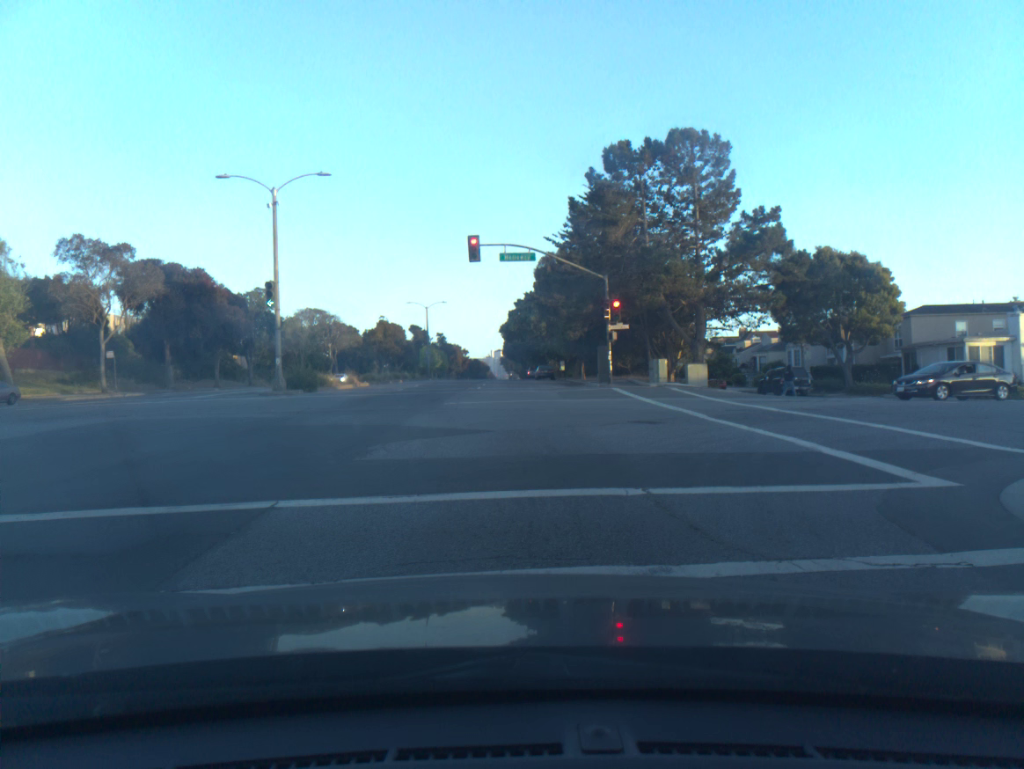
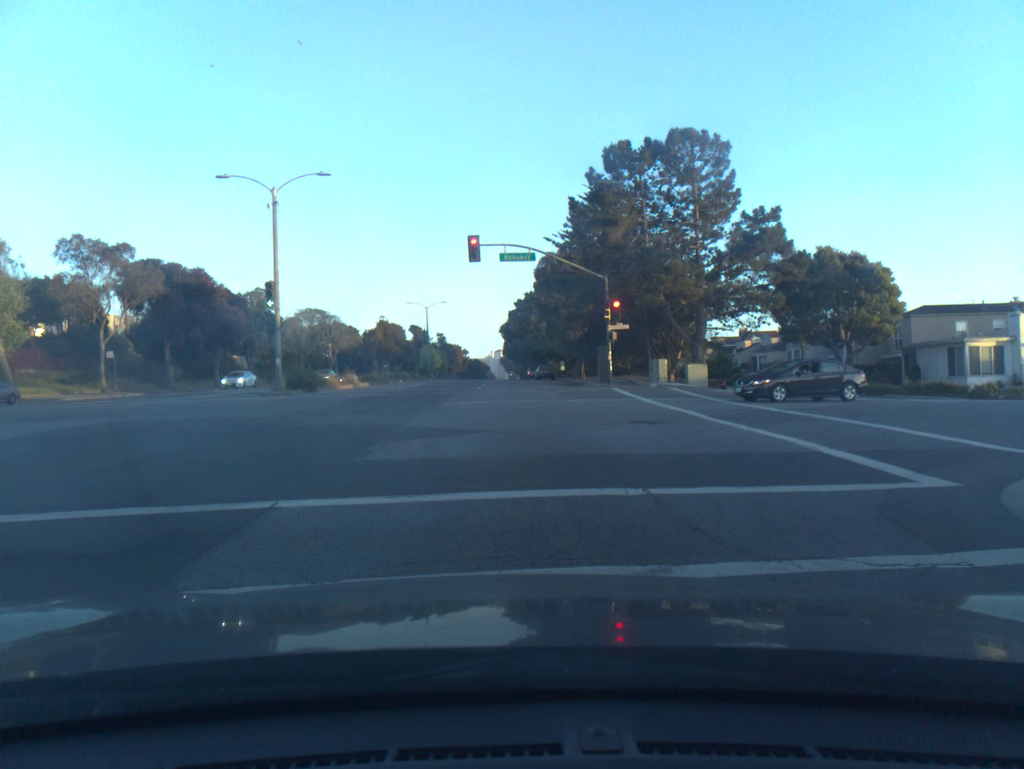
(0.0, 0.0) m; 0°
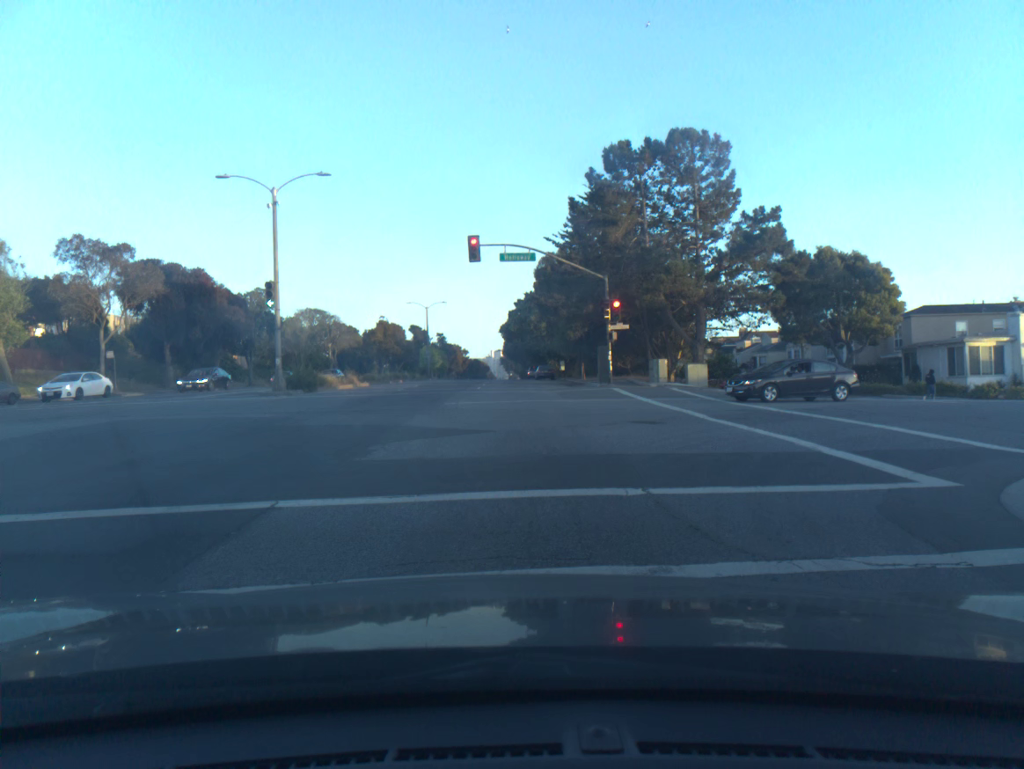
(+0.1, 0.0) m; 0°
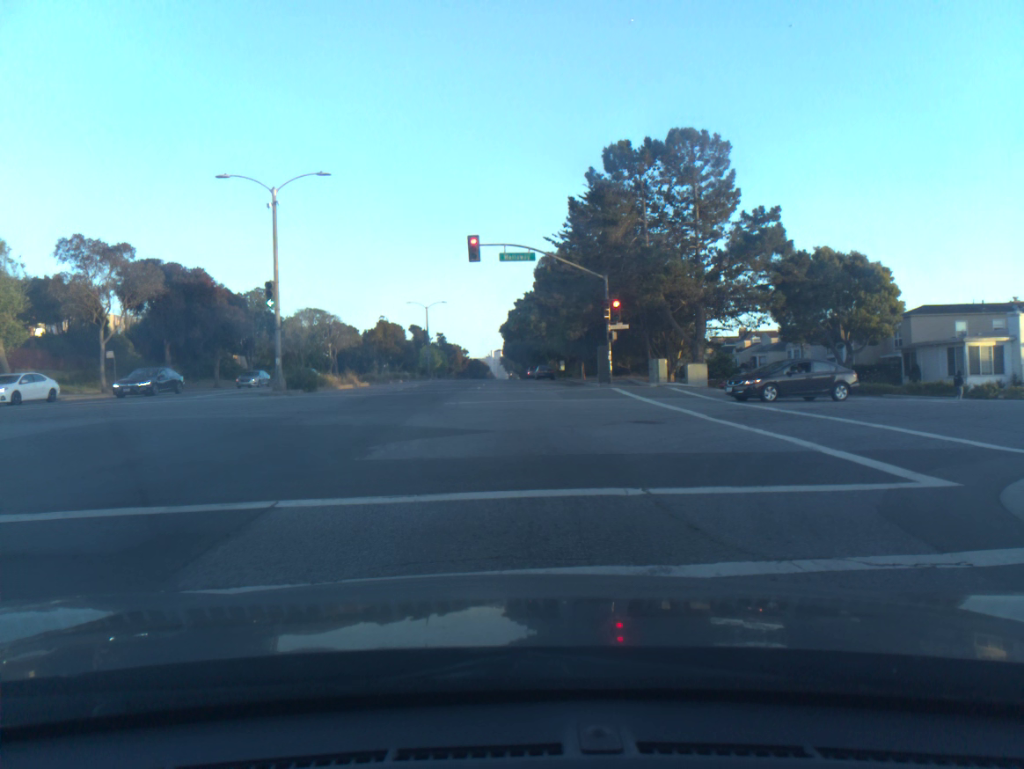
(0.0, 0.0) m; 0°
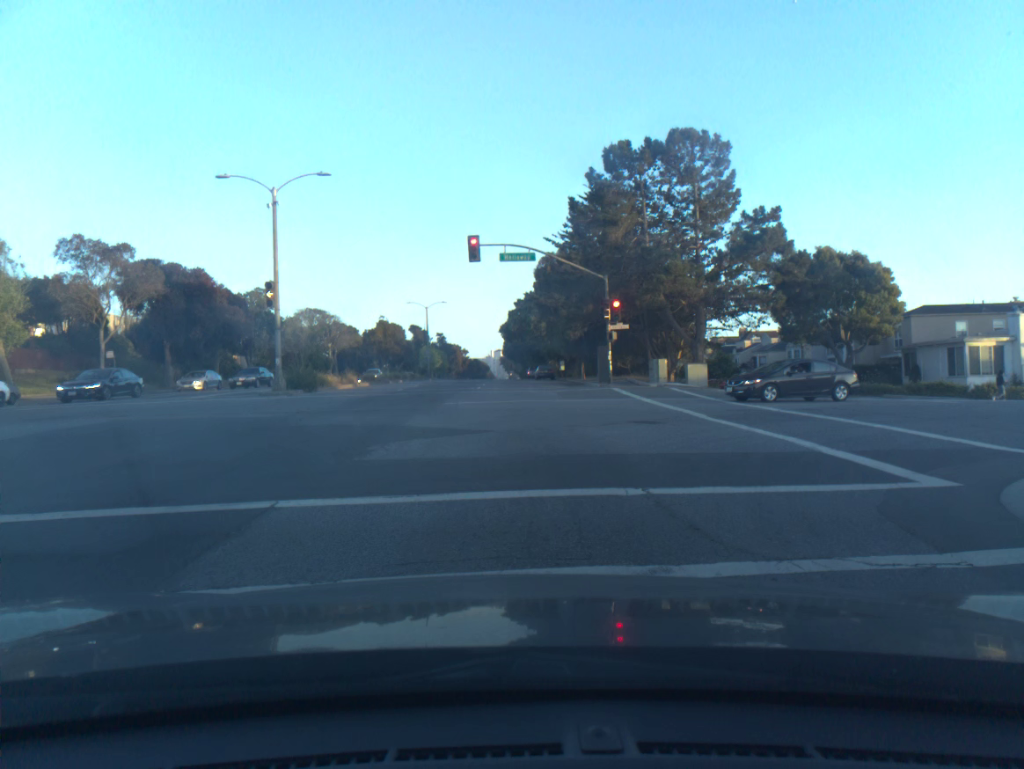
(0.0, +0.1) m; 0°
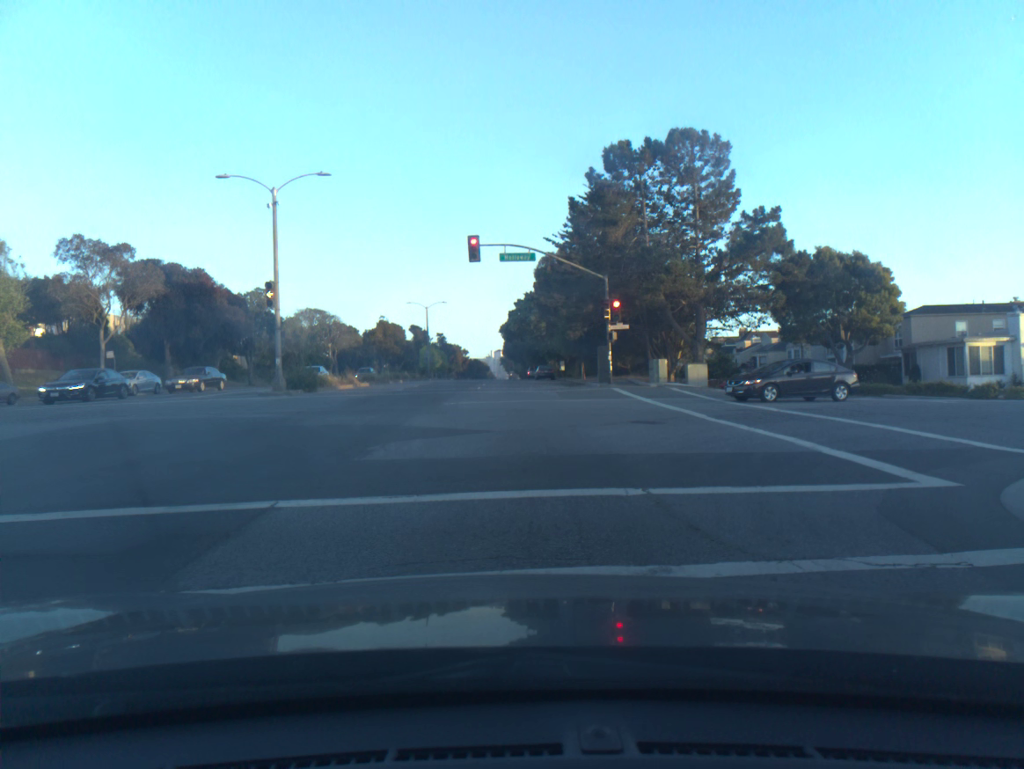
(0.0, 0.0) m; 0°
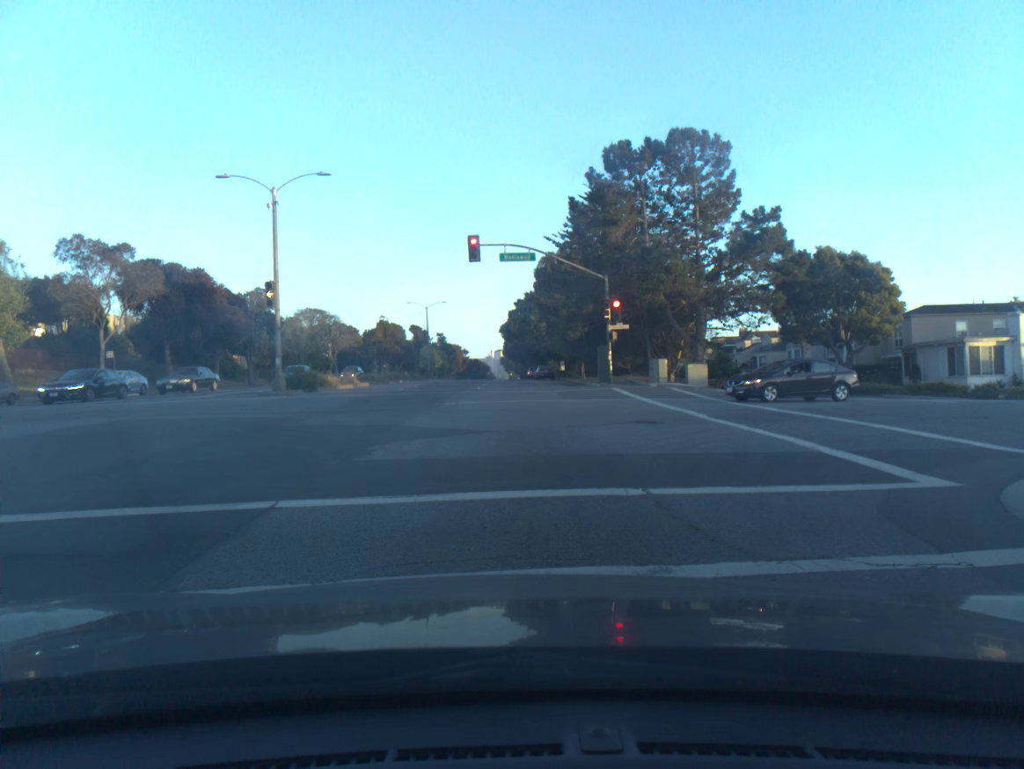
(0.0, 0.0) m; 0°
